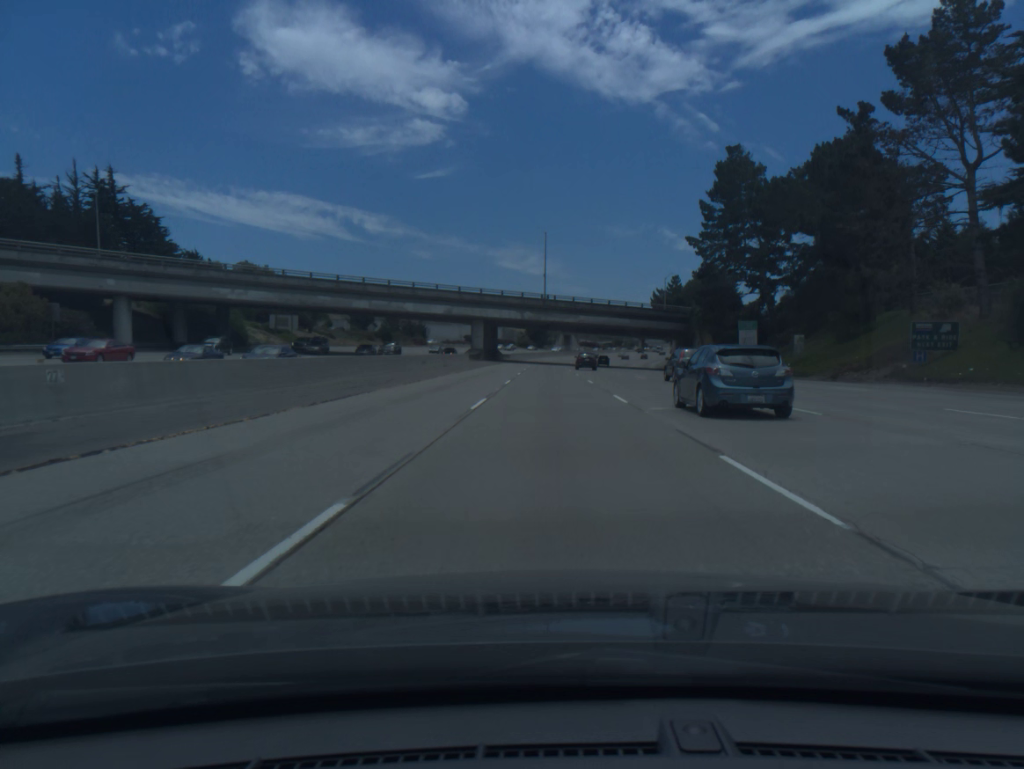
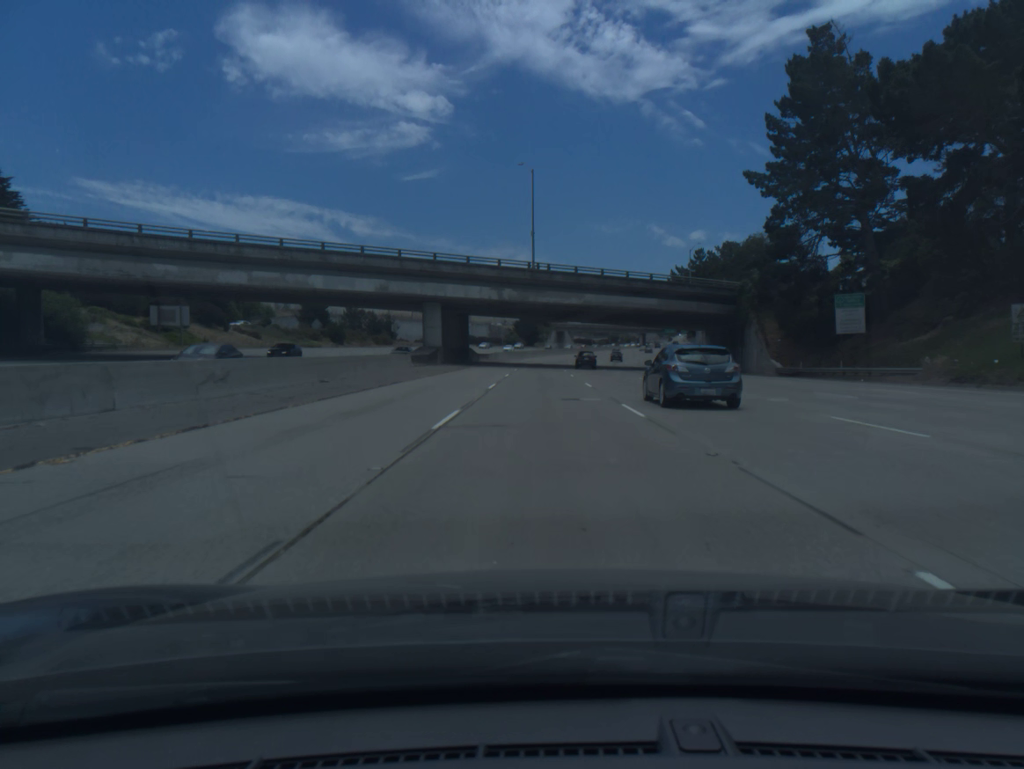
(+0.2, +34.2) m; +1°
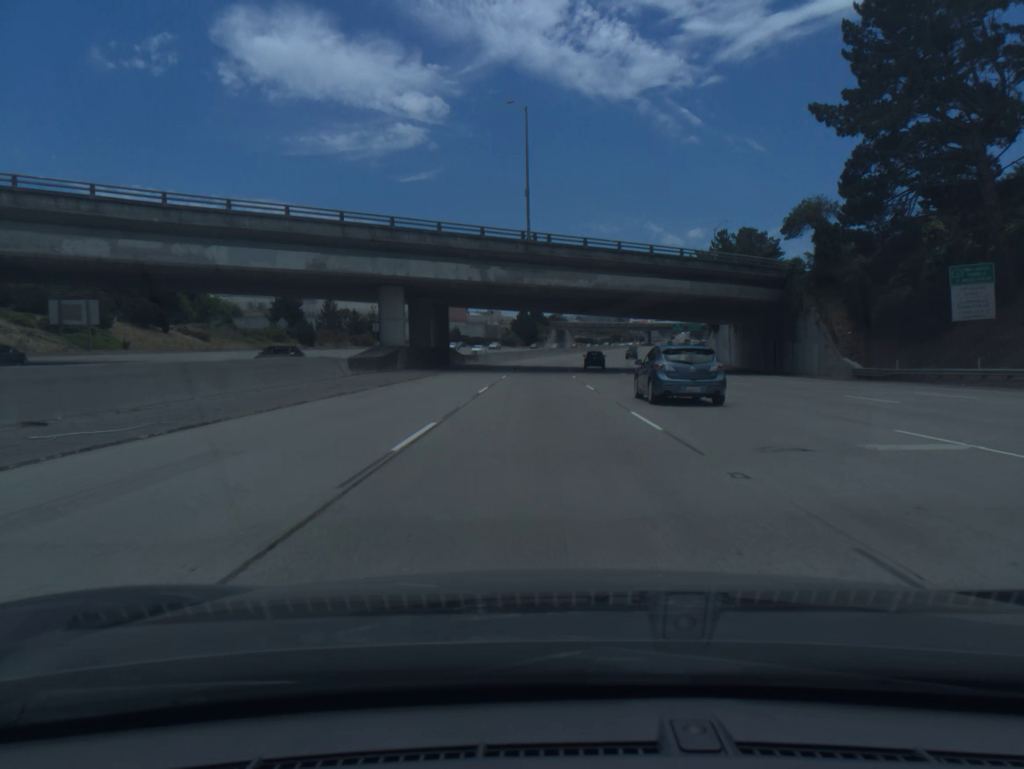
(0.0, +17.3) m; 0°
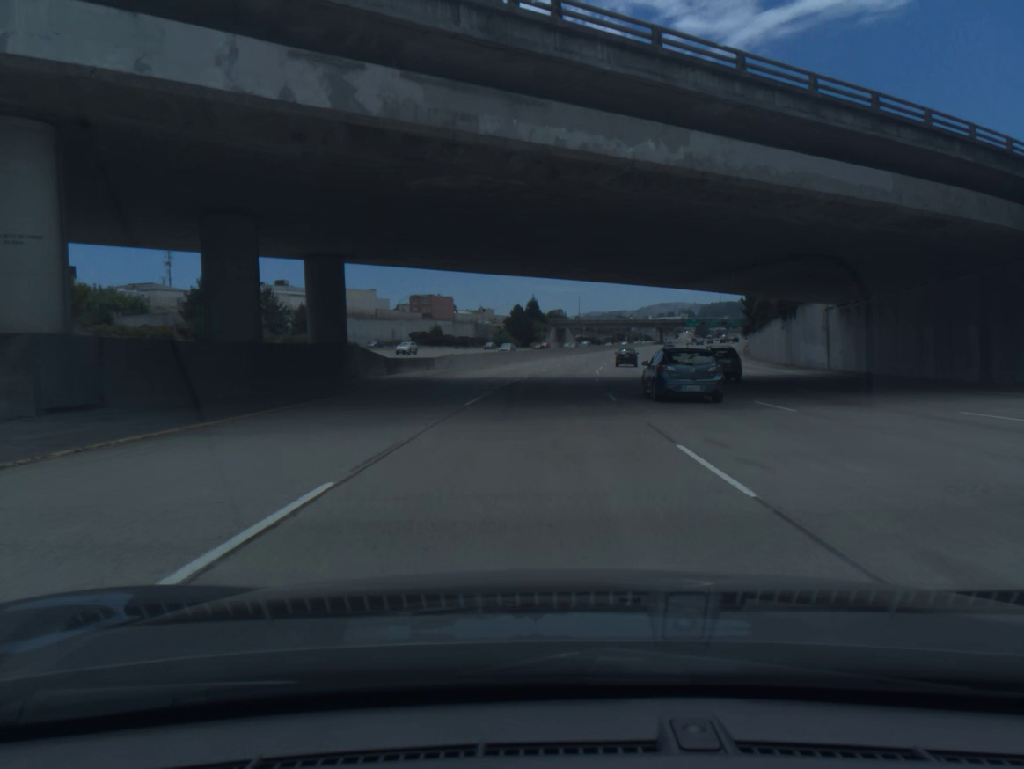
(0.0, +35.0) m; 0°
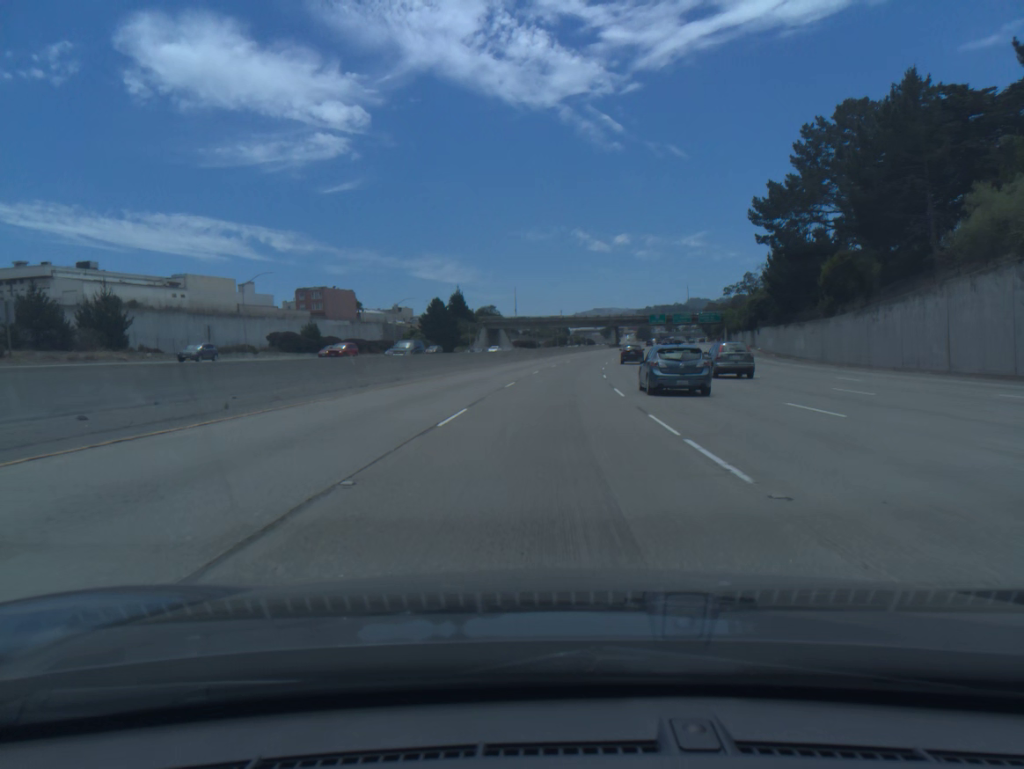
(+1.8, +53.4) m; +5°
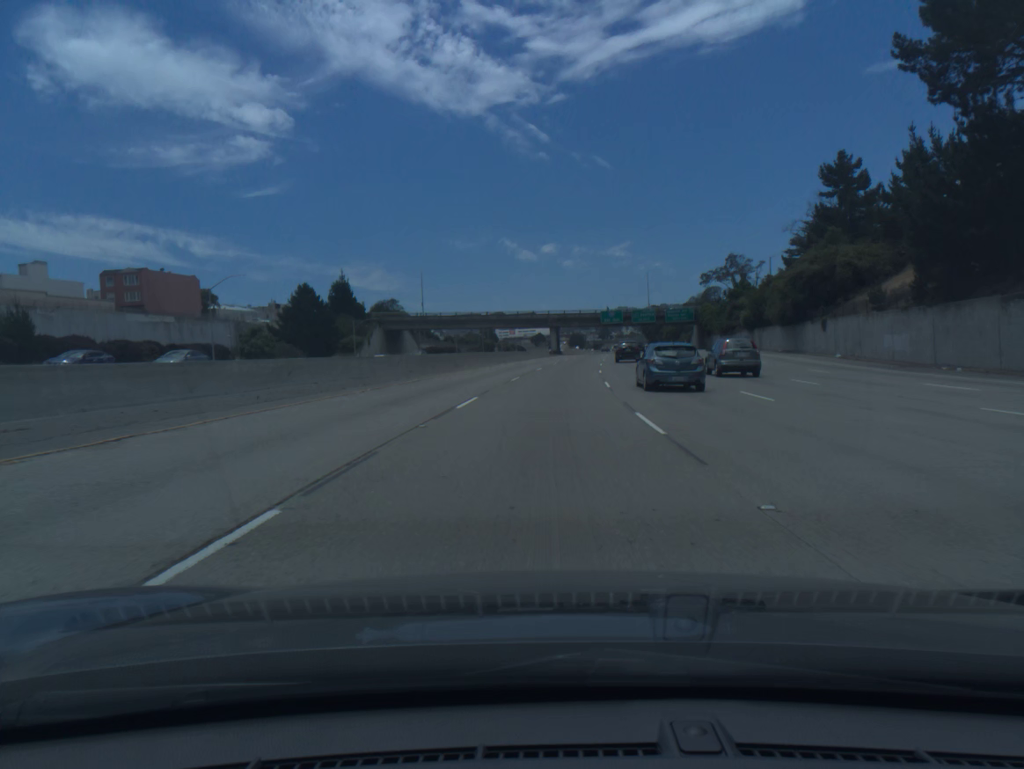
(+2.5, +54.3) m; +5°
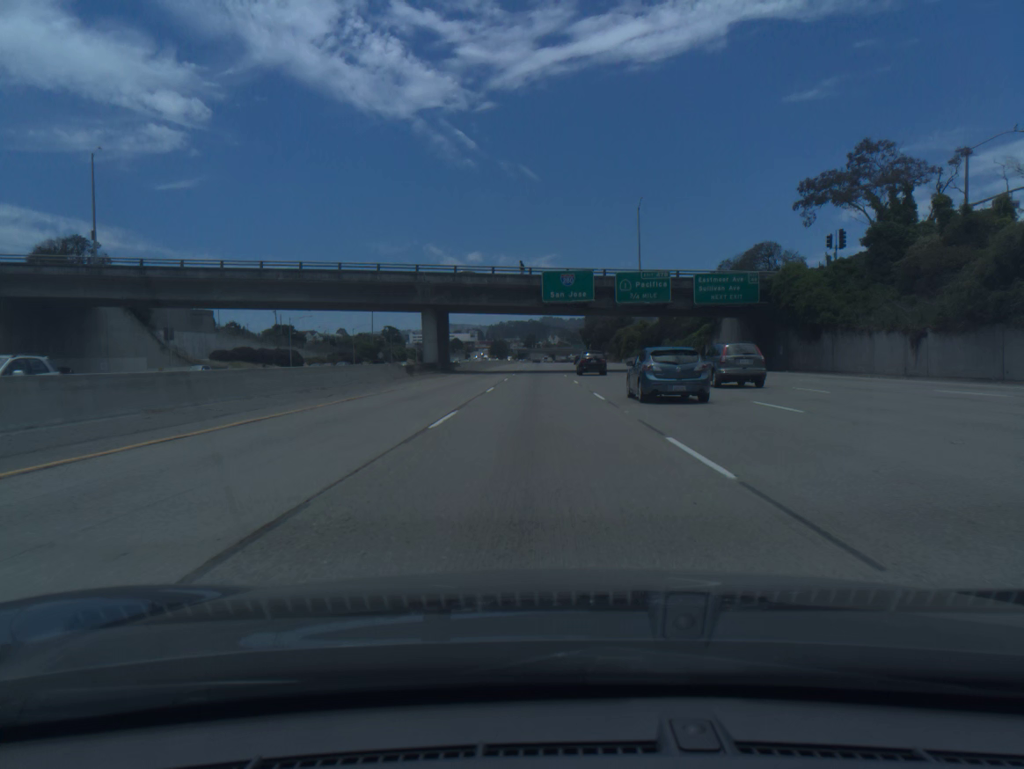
(+5.6, +91.0) m; +6°
